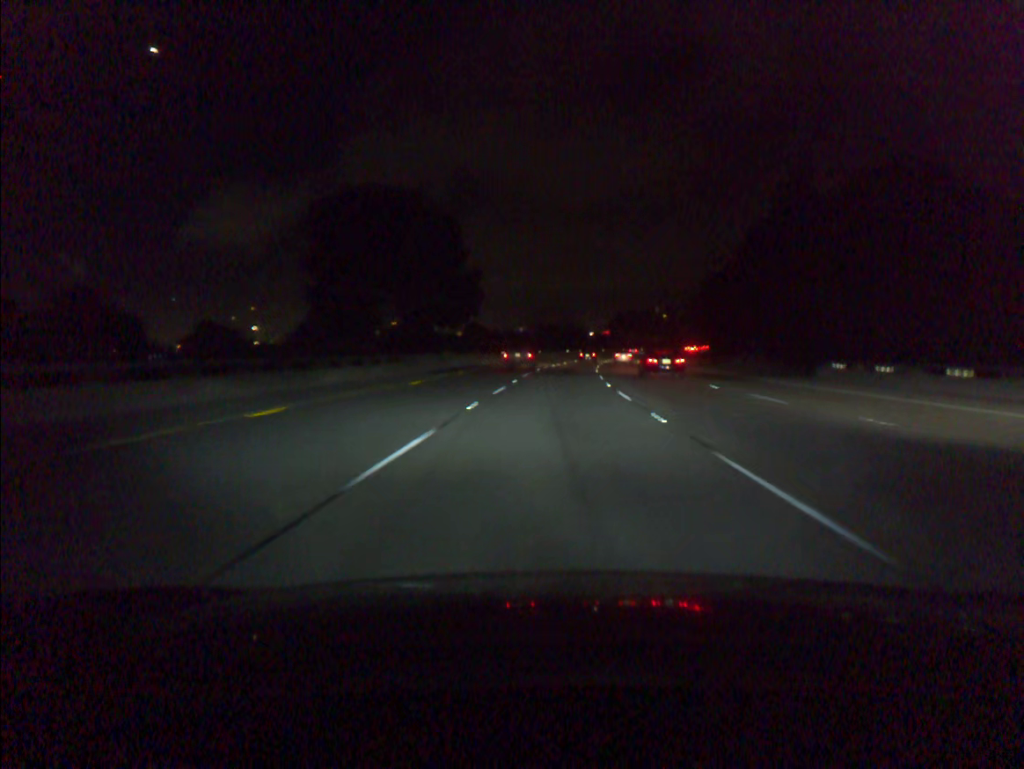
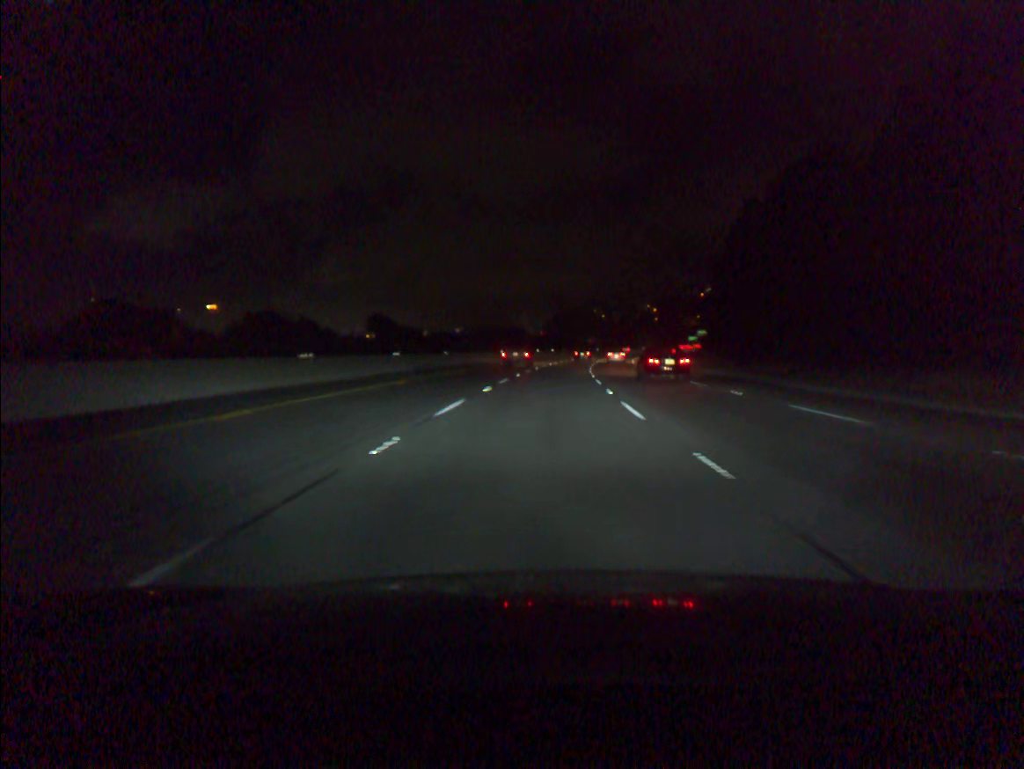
(+2.3, +55.4) m; +5°
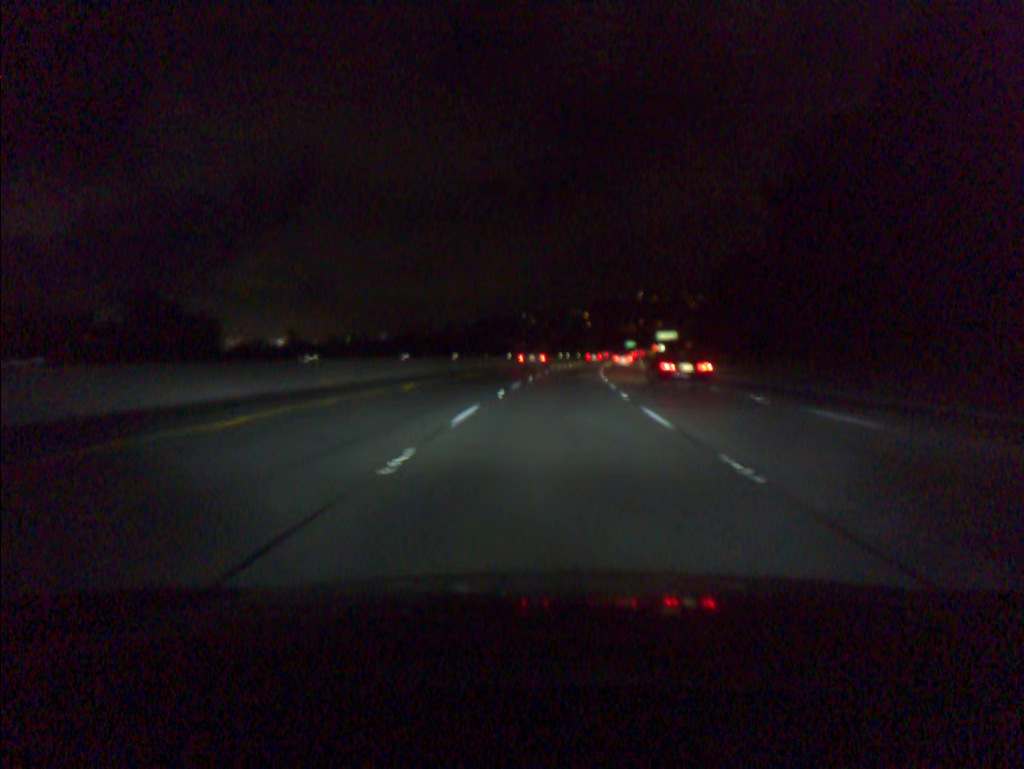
(+3.0, +73.8) m; +5°
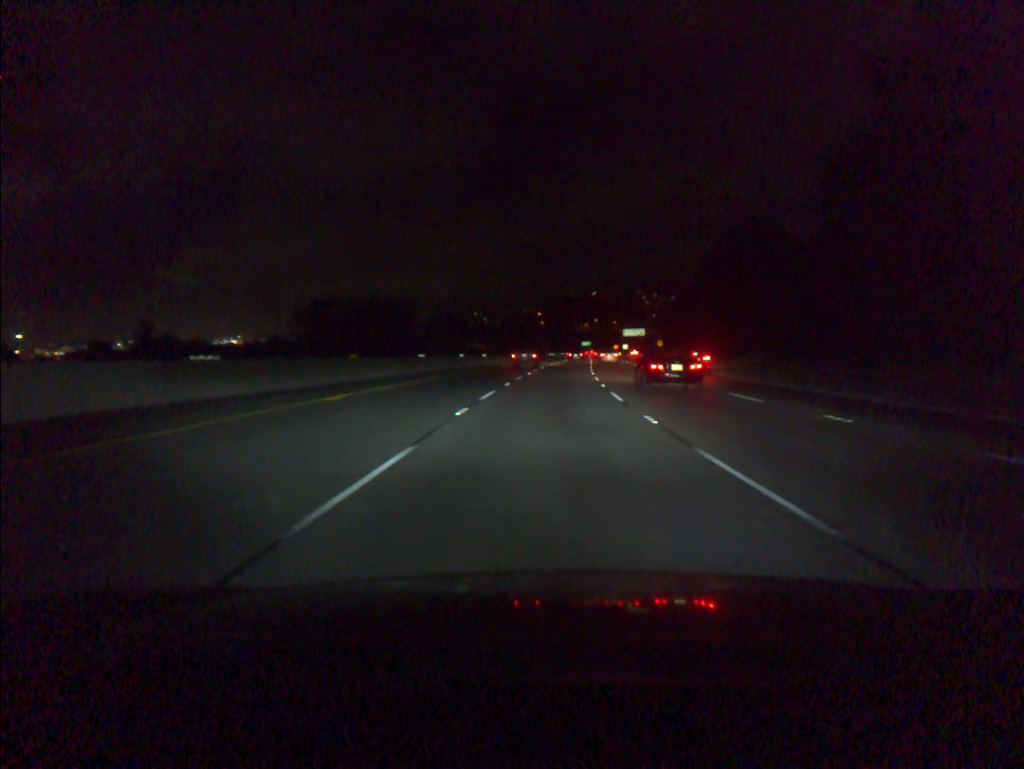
(+1.1, +37.0) m; +3°
